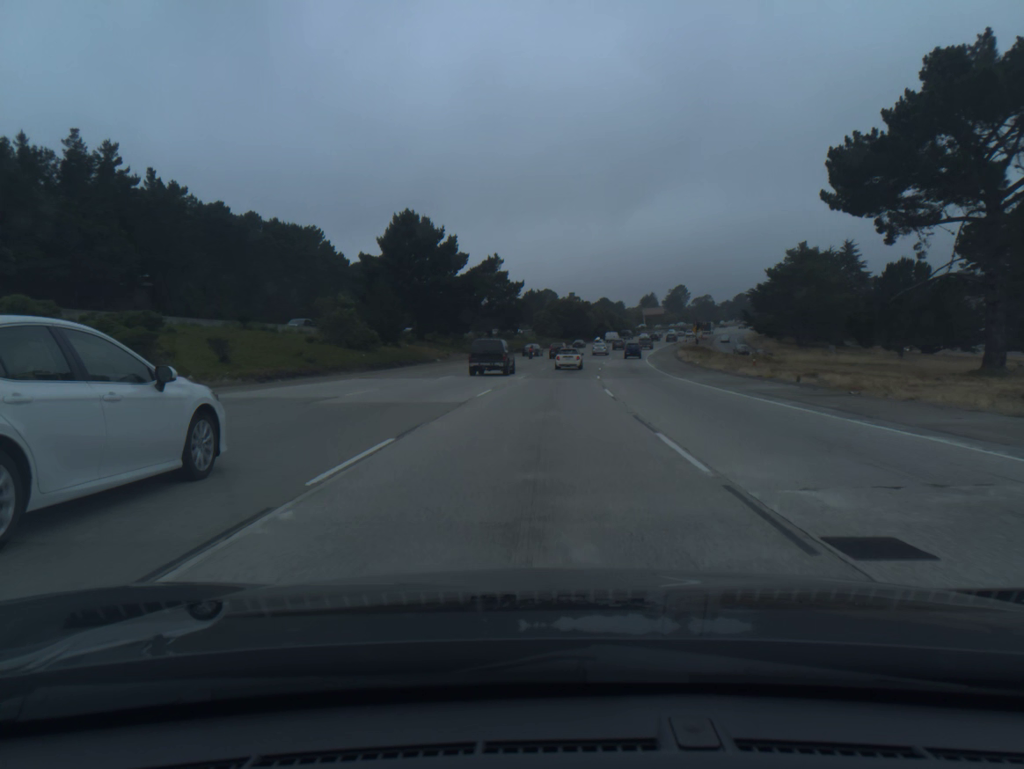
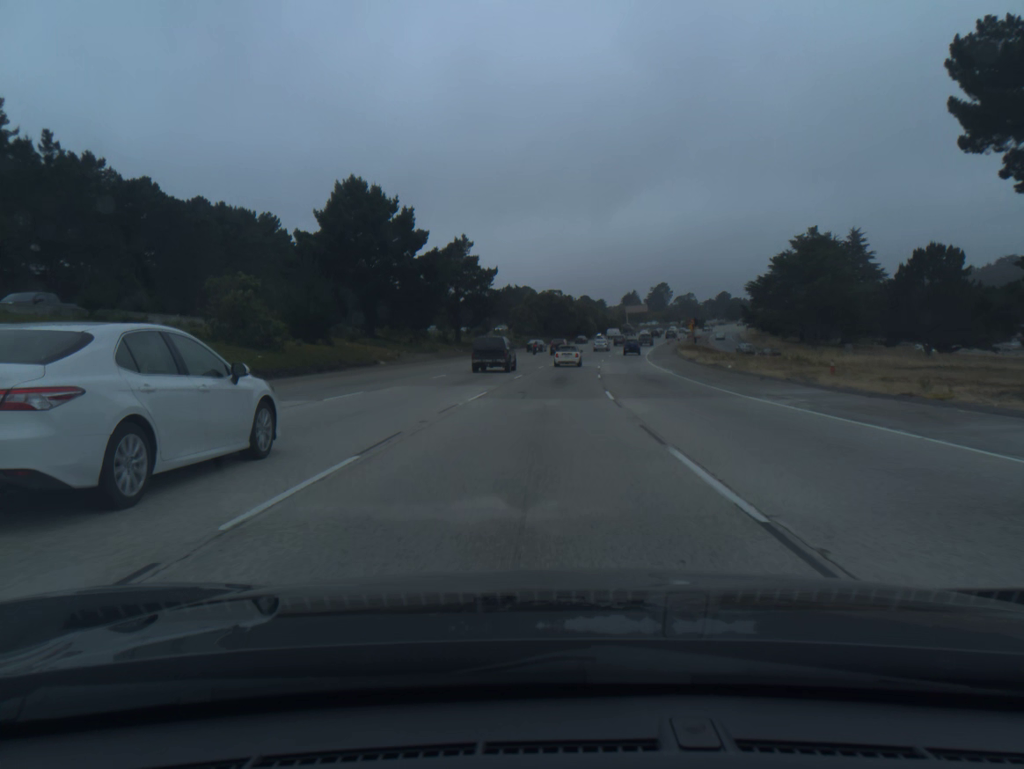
(+0.2, +16.3) m; +1°
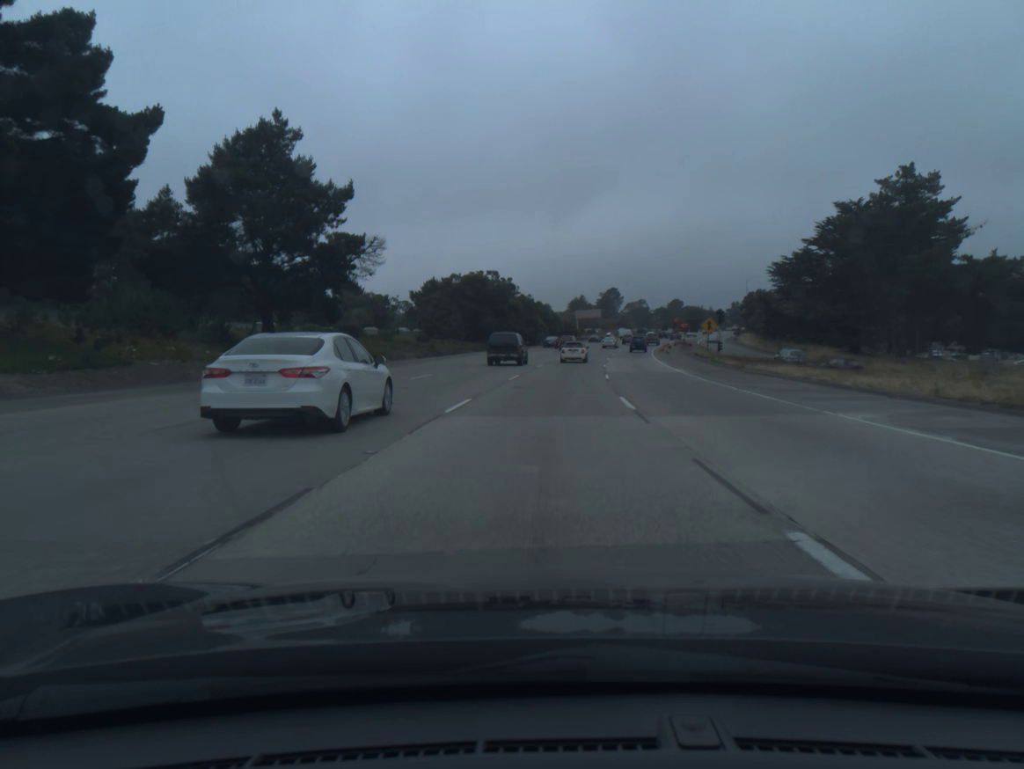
(+1.7, +48.5) m; +4°
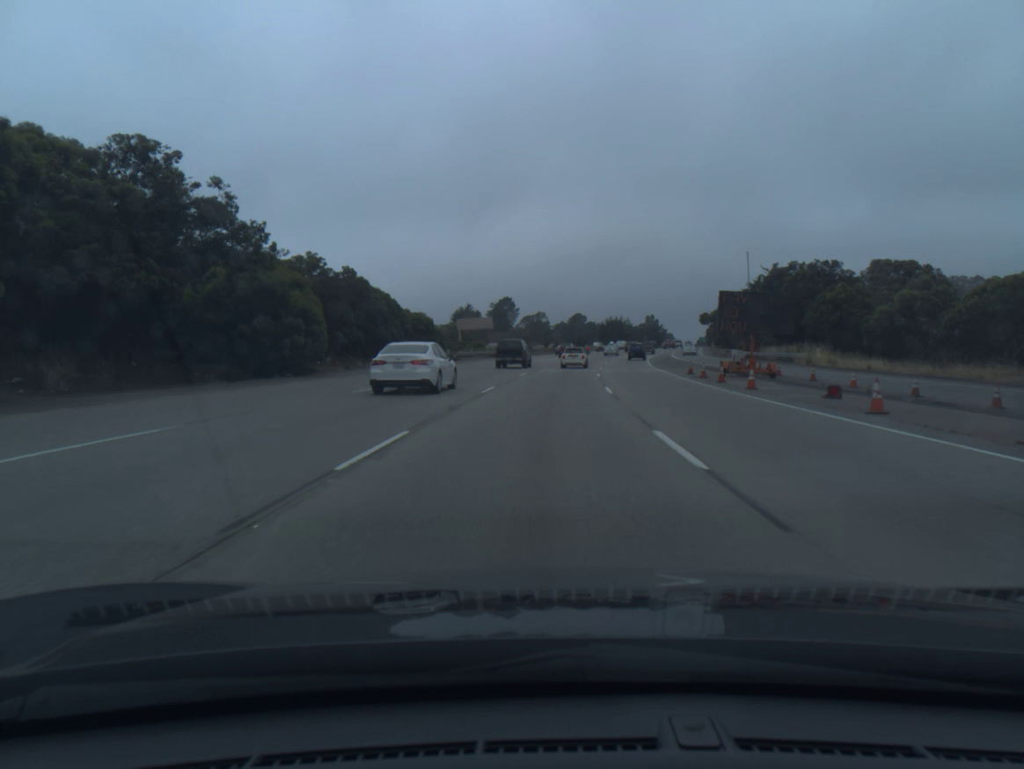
(+5.6, +79.2) m; +8°
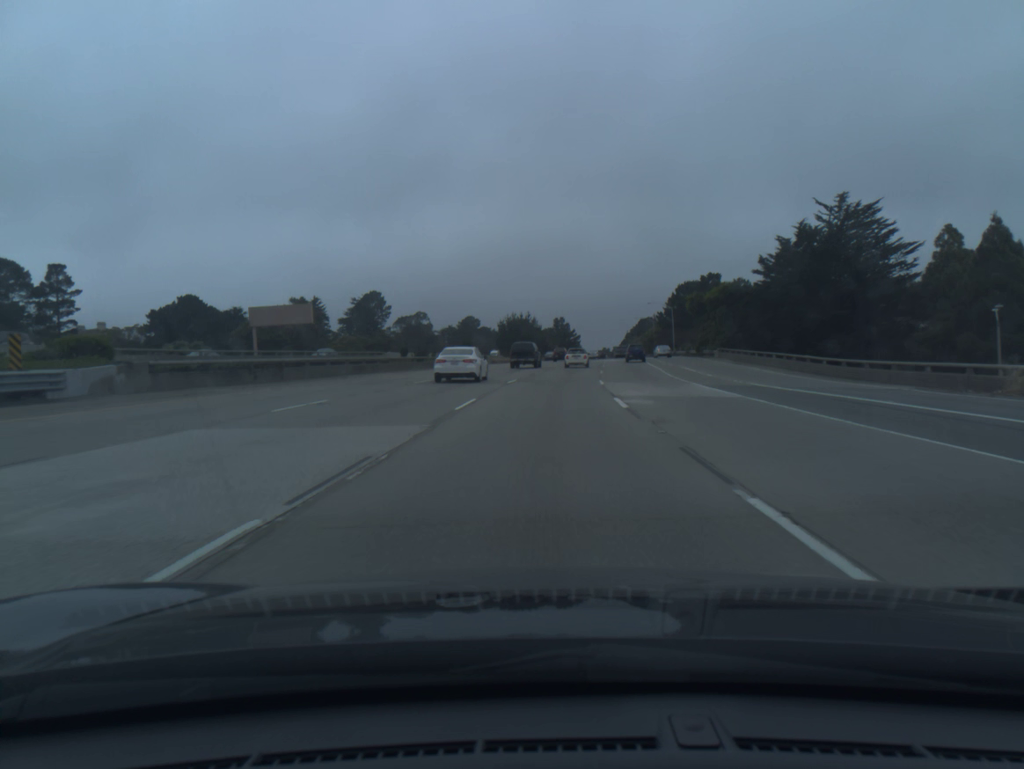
(+5.0, +78.1) m; +8°
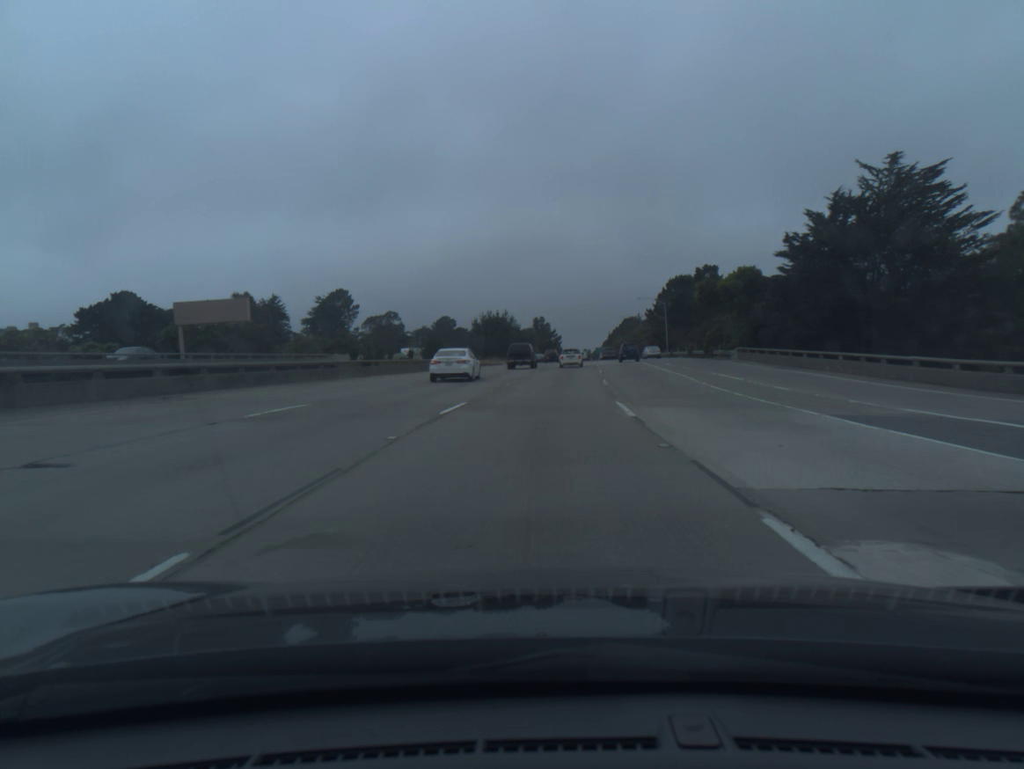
(+0.2, +15.7) m; +1°
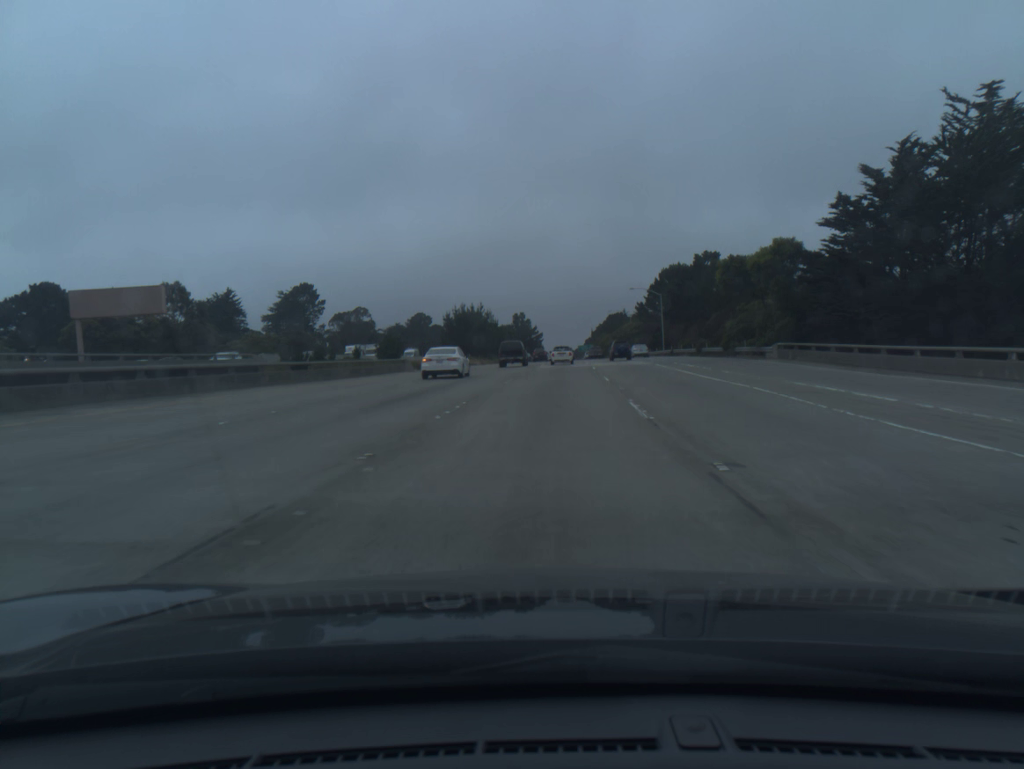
(+0.2, +15.8) m; +1°
